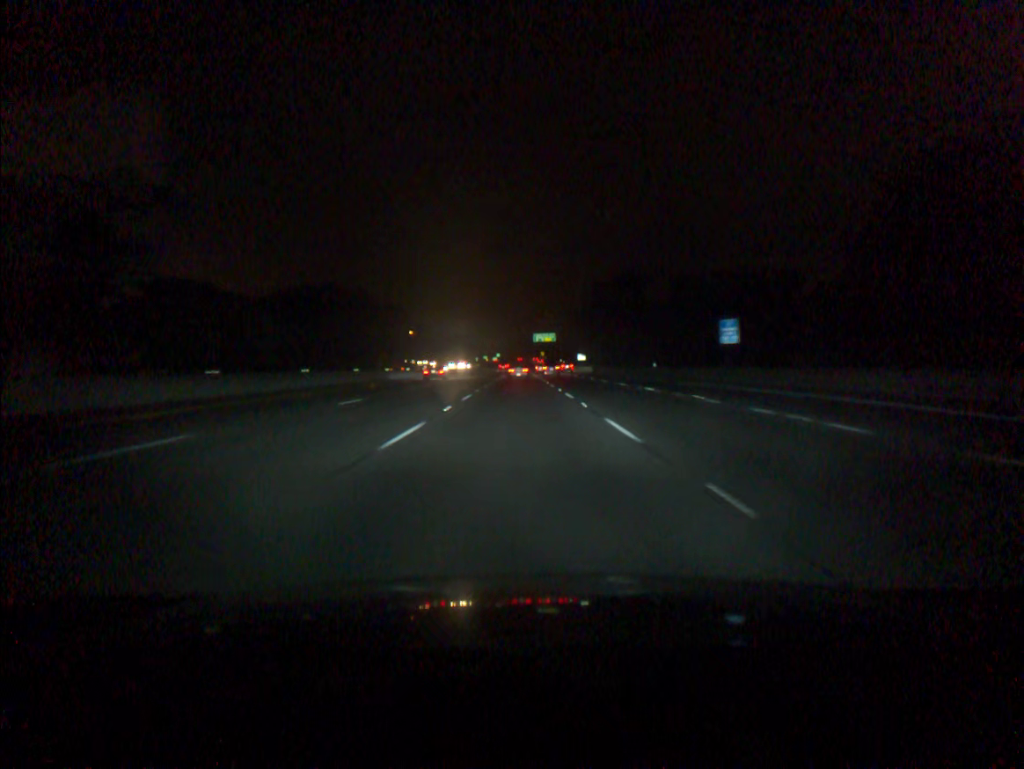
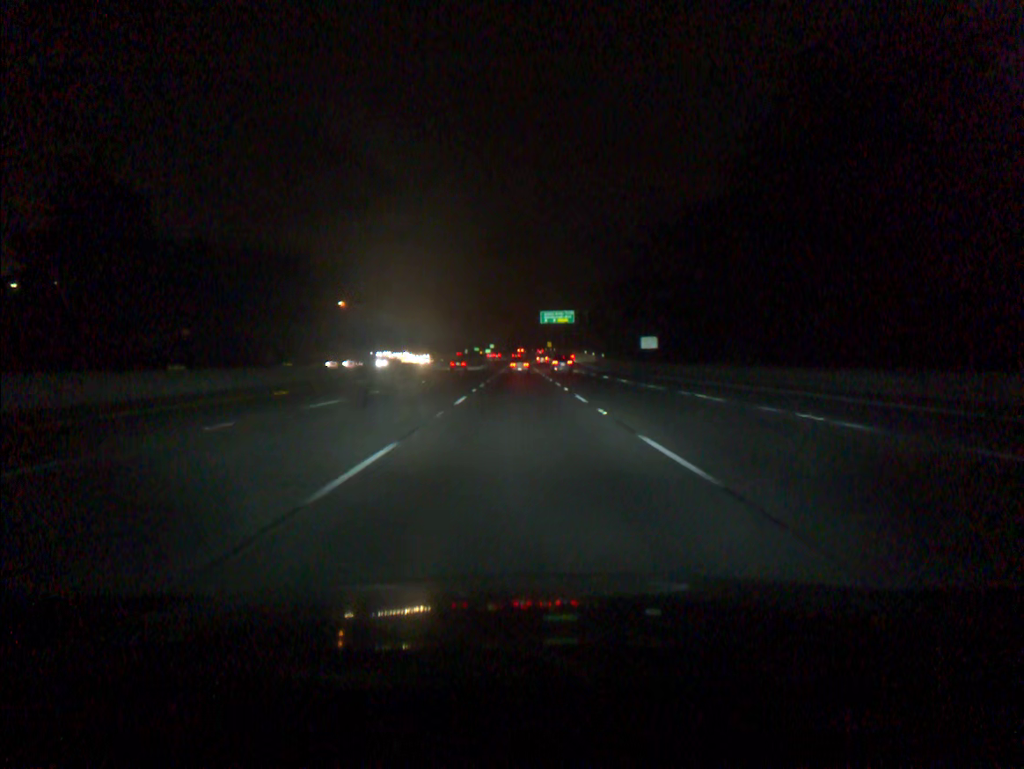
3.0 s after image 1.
(0.0, +91.4) m; 0°
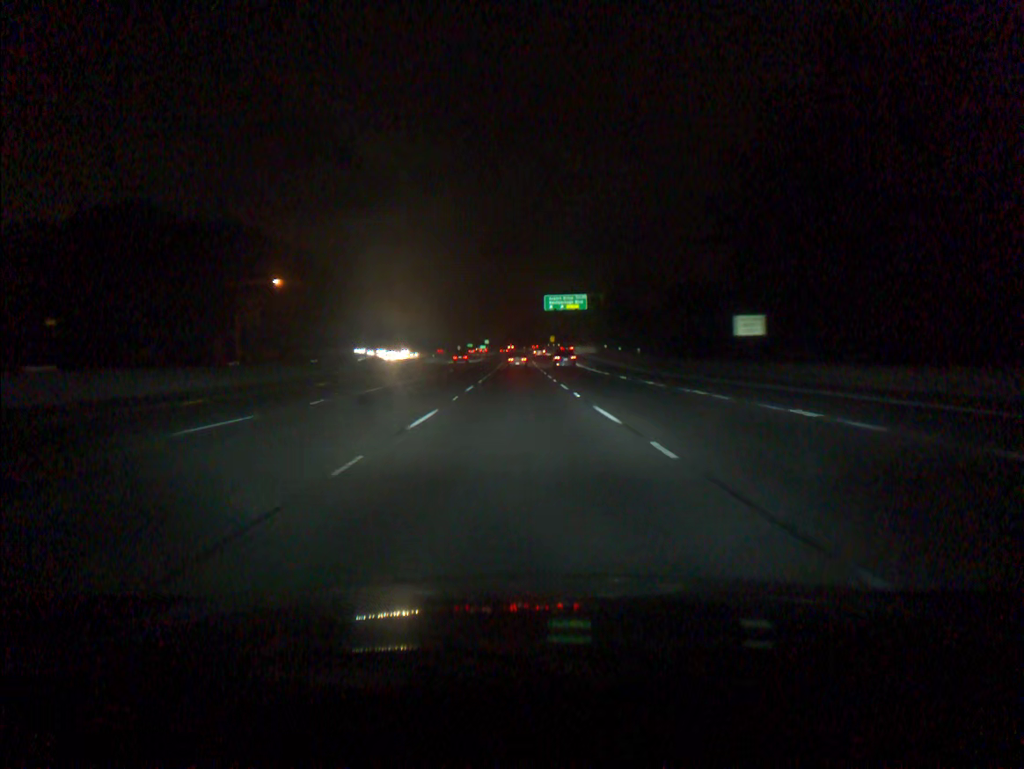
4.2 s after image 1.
(+0.1, +37.0) m; 0°
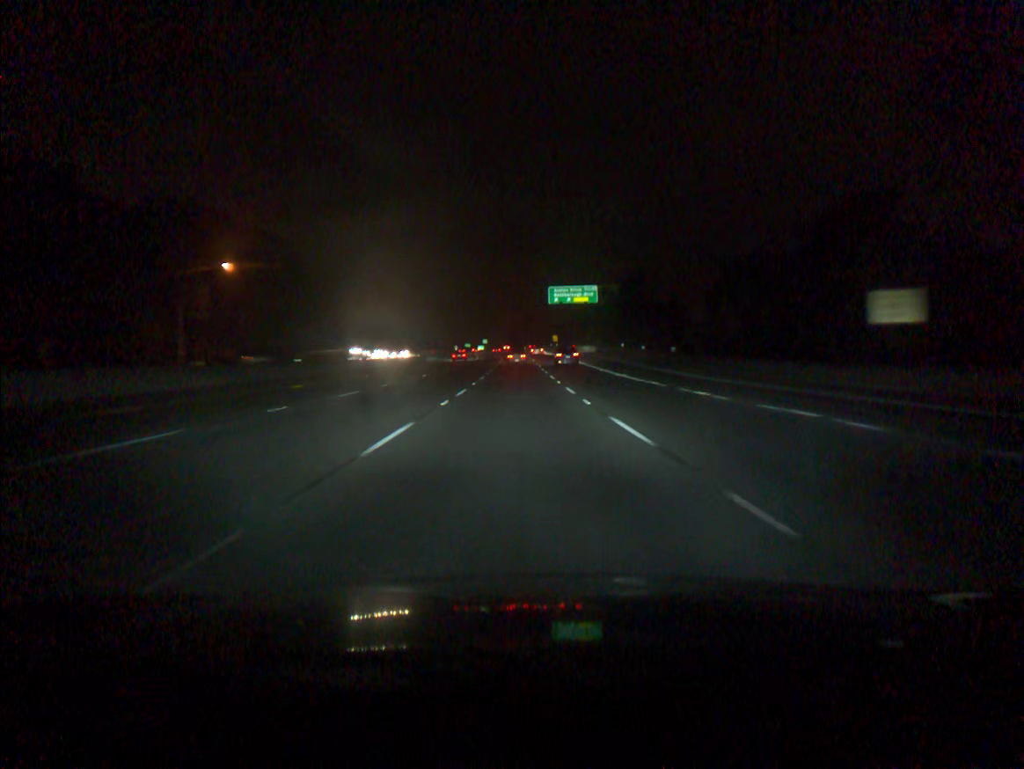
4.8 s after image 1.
(0.0, +18.4) m; 0°
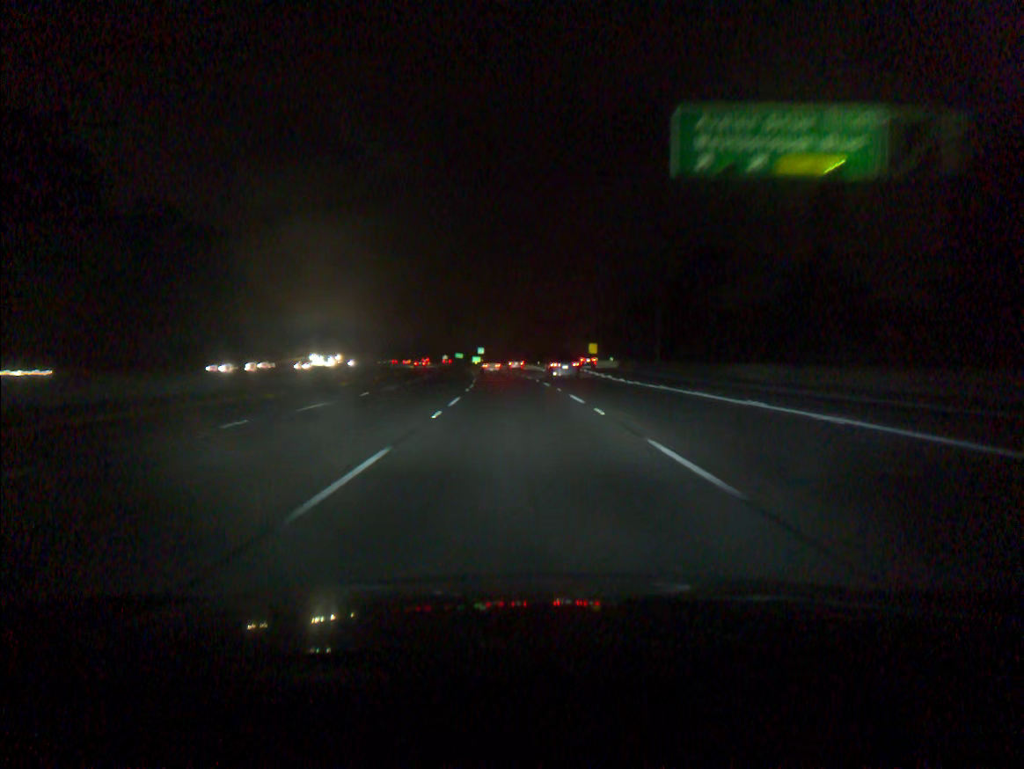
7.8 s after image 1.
(-0.4, +91.2) m; -1°
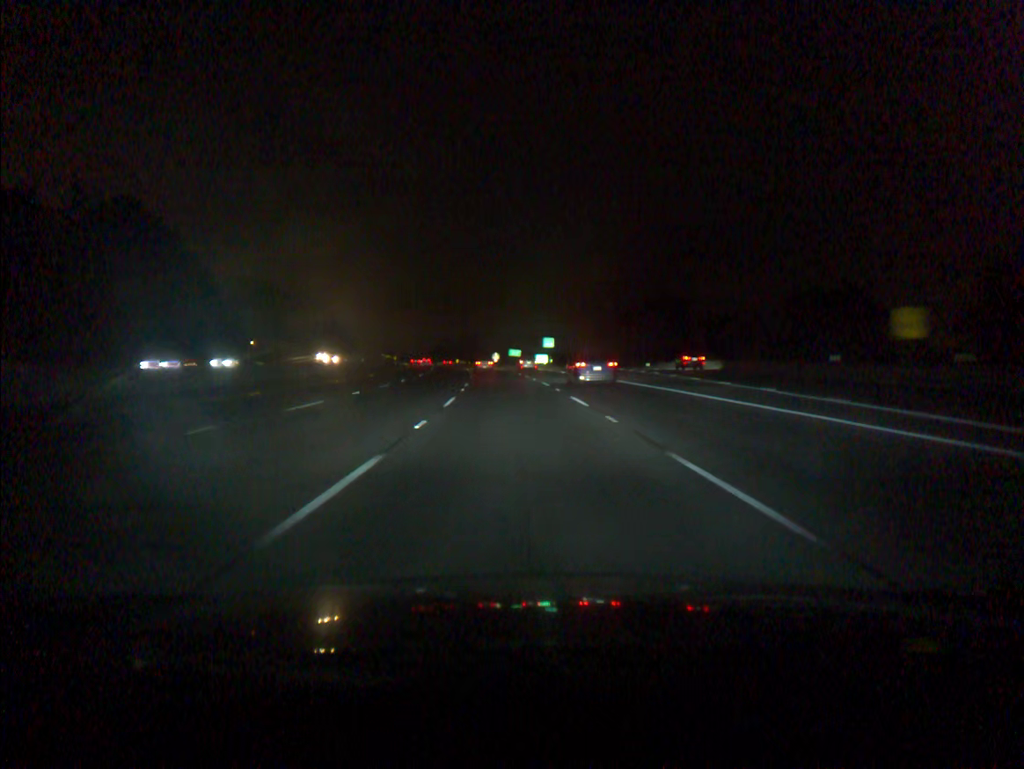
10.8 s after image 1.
(-3.7, +88.8) m; -5°
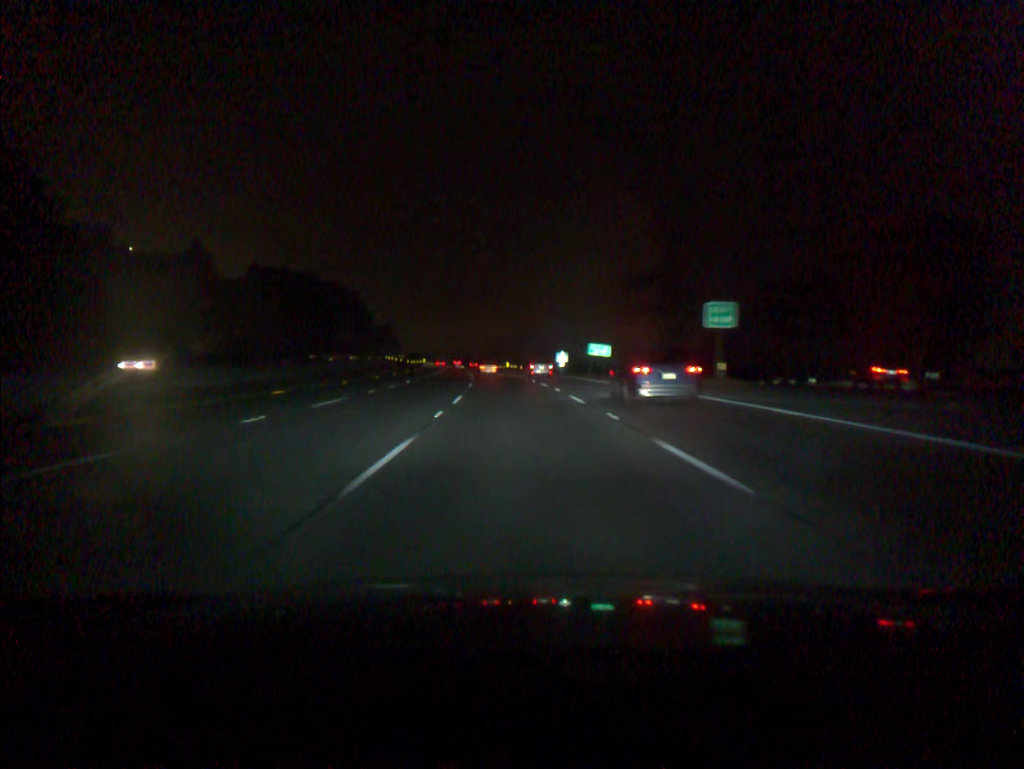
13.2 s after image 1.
(-2.7, +70.9) m; -4°
